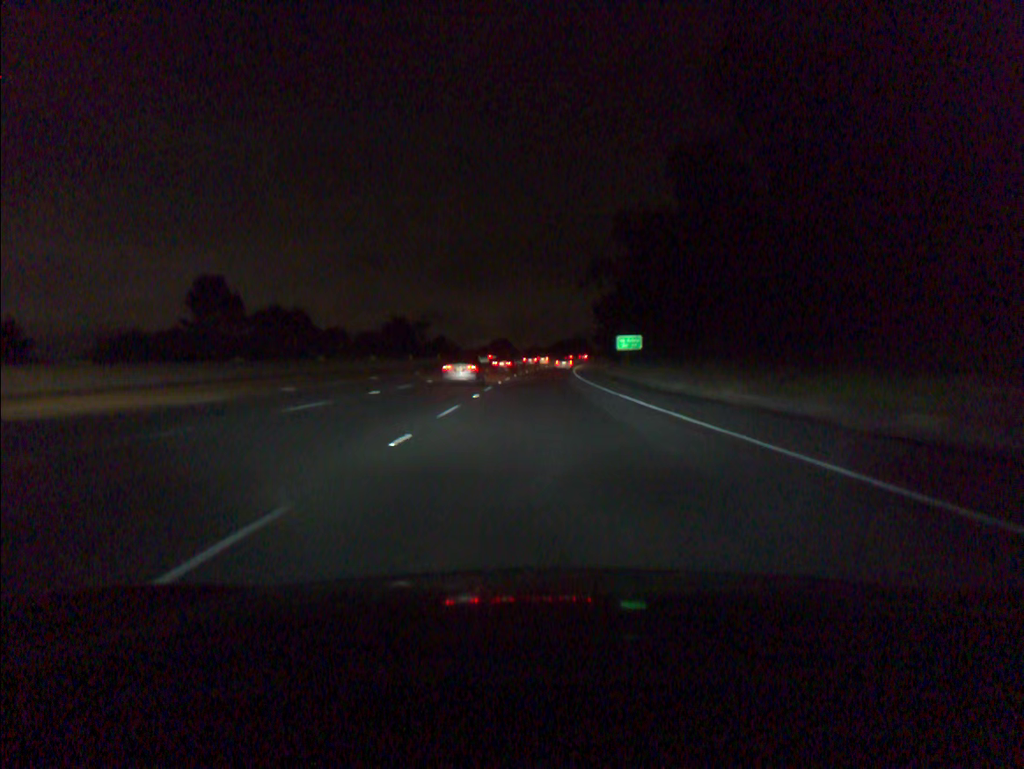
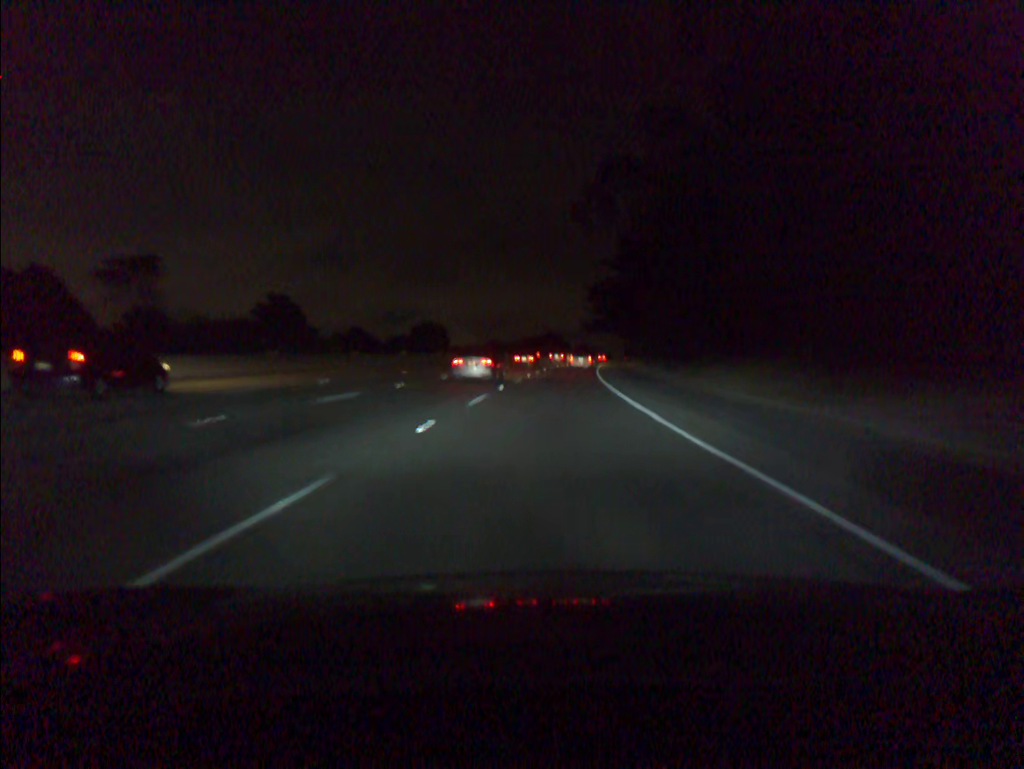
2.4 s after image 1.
(+1.1, +72.0) m; +2°
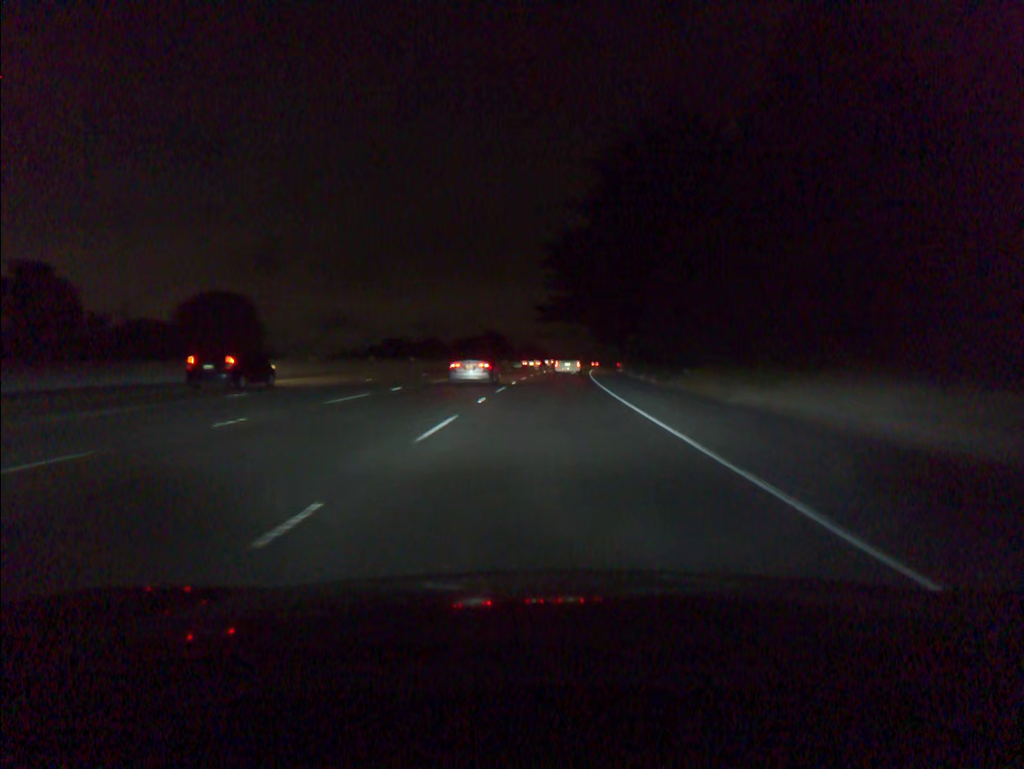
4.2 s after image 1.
(+1.7, +50.5) m; +4°
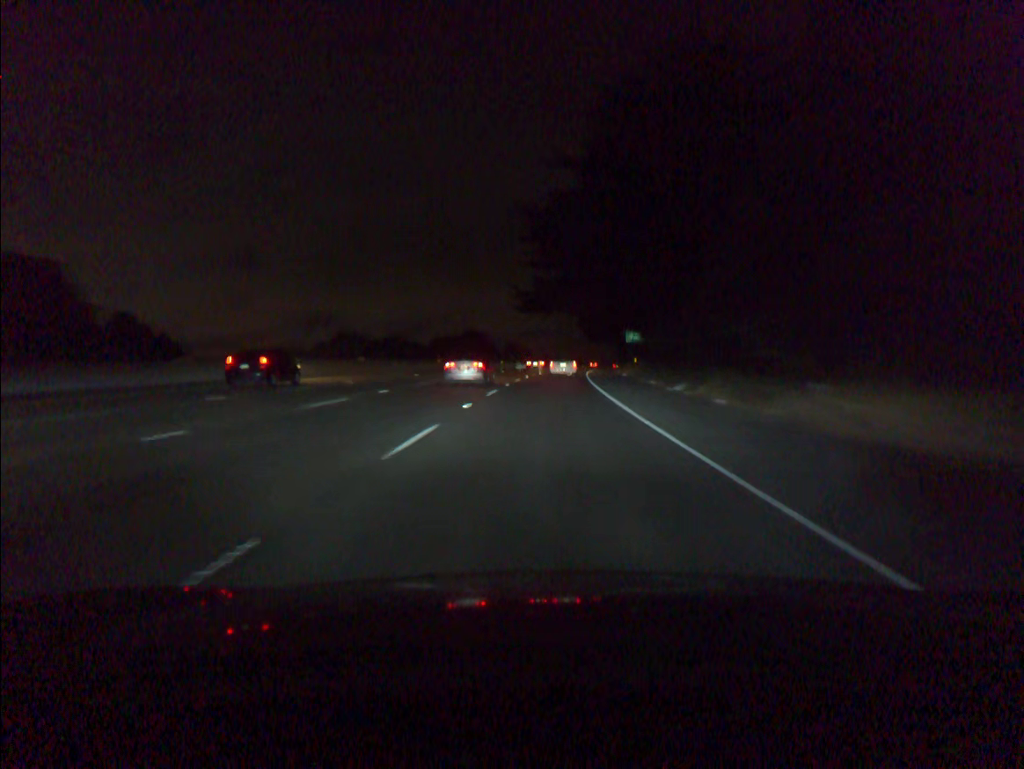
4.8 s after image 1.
(+0.2, +16.1) m; +1°
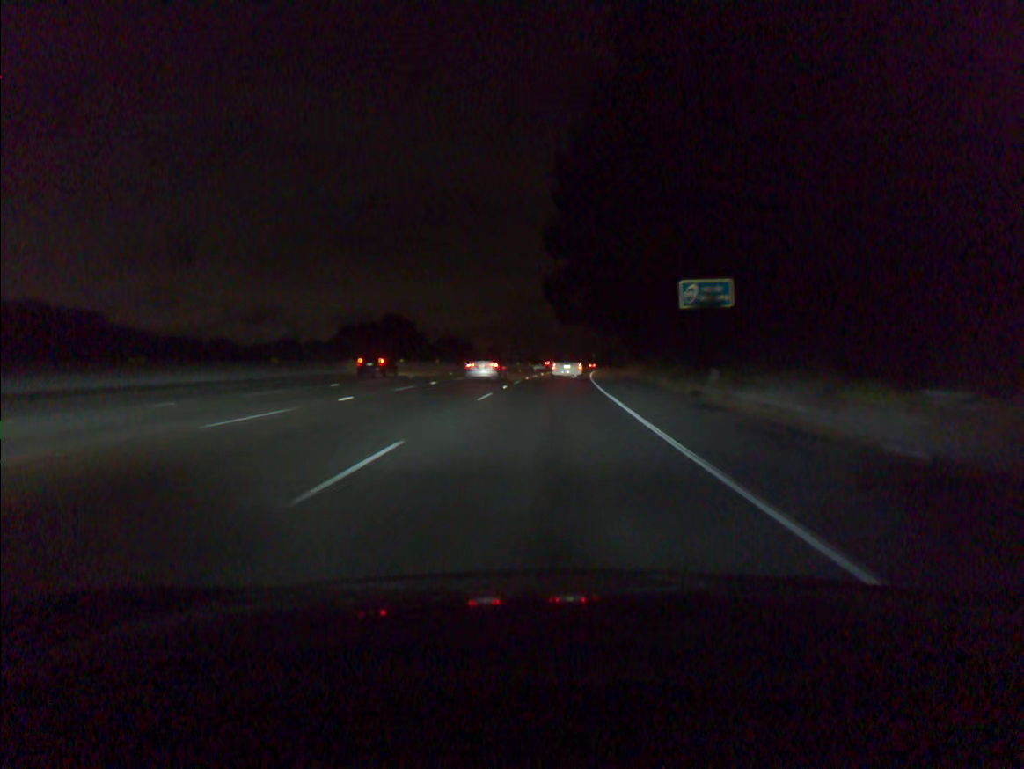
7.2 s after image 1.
(+1.8, +61.0) m; +3°
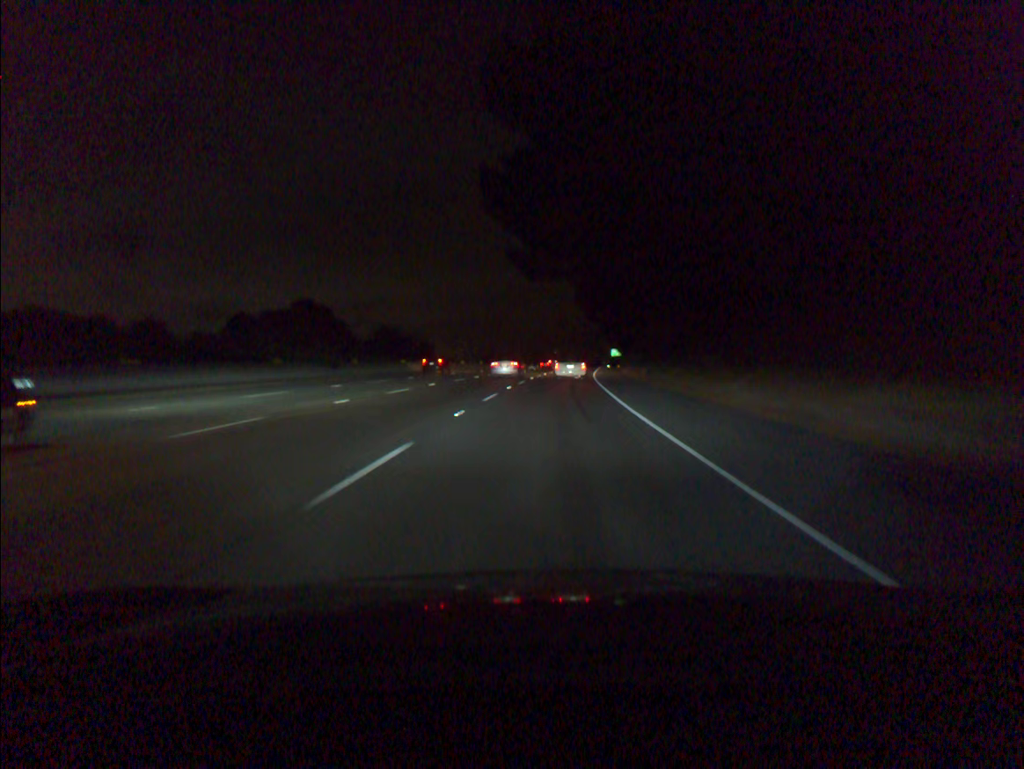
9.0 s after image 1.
(+1.0, +43.7) m; +3°
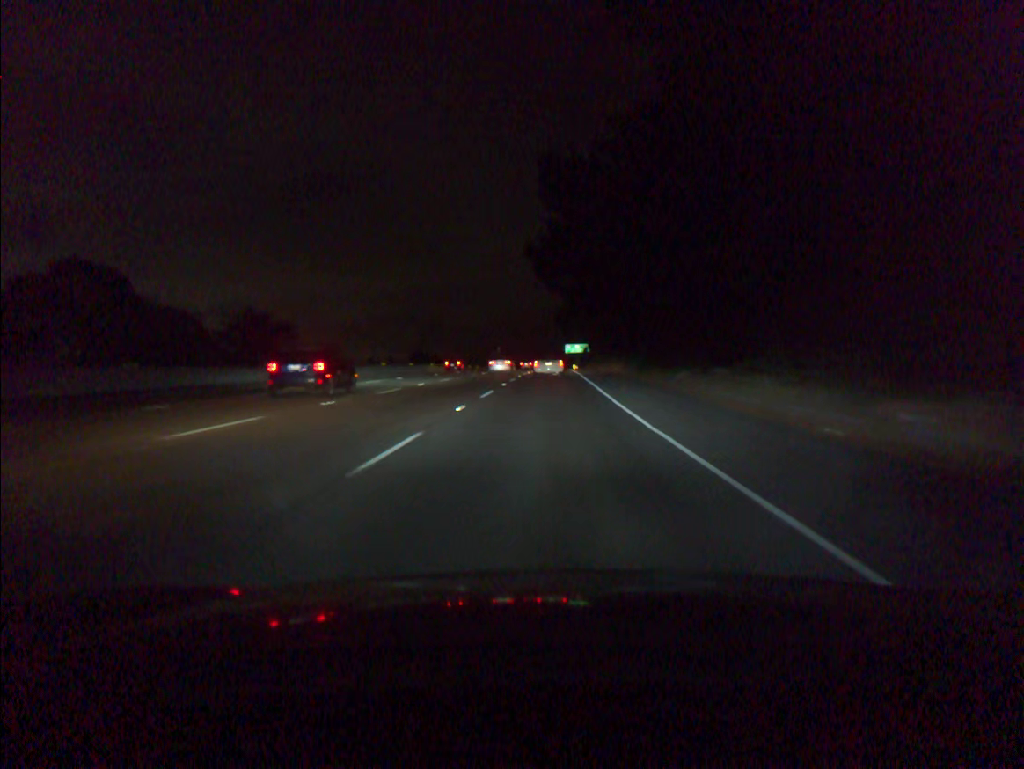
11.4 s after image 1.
(+2.1, +56.9) m; +4°
